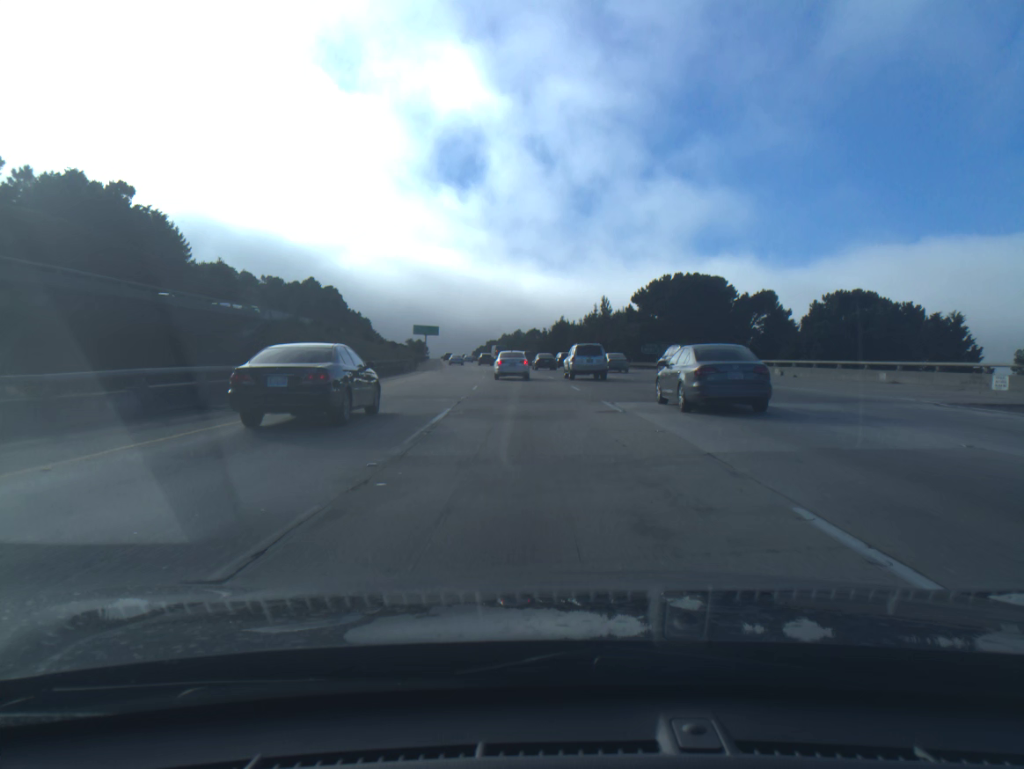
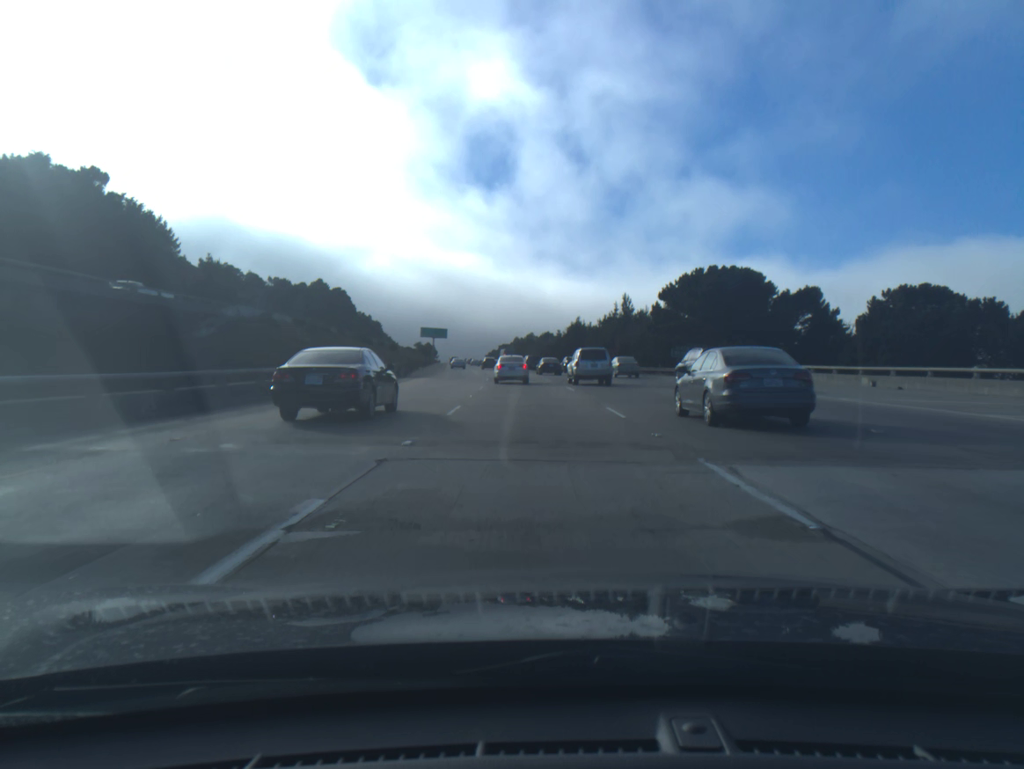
(-0.1, +11.2) m; -1°
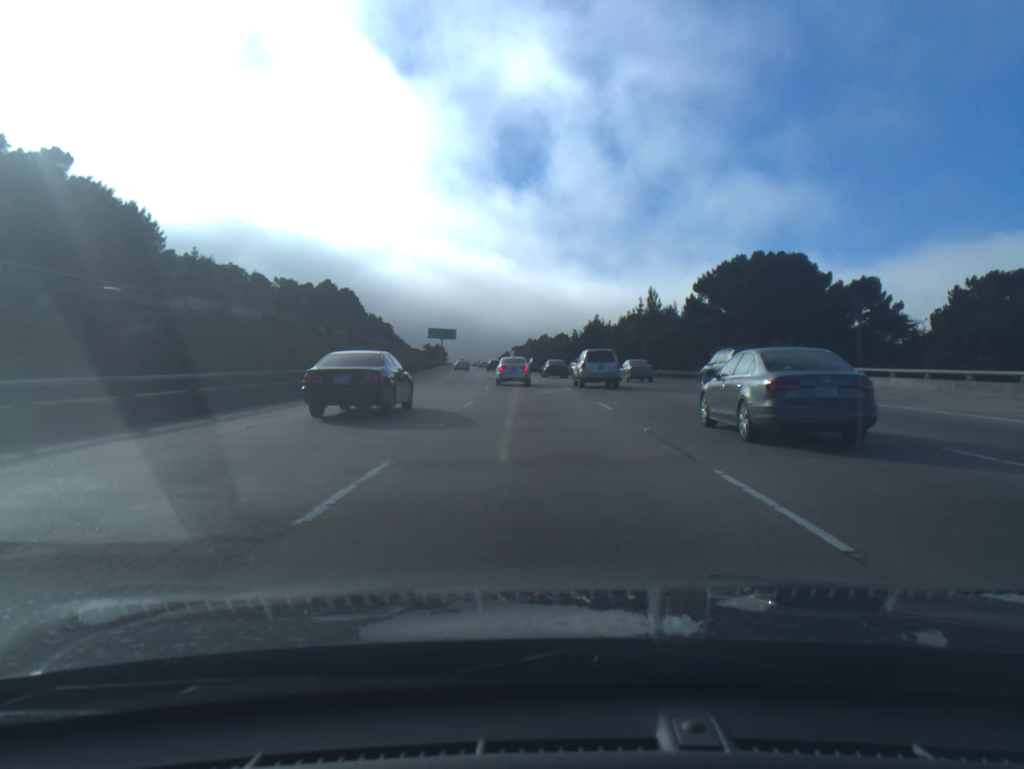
(-0.1, +11.3) m; -1°
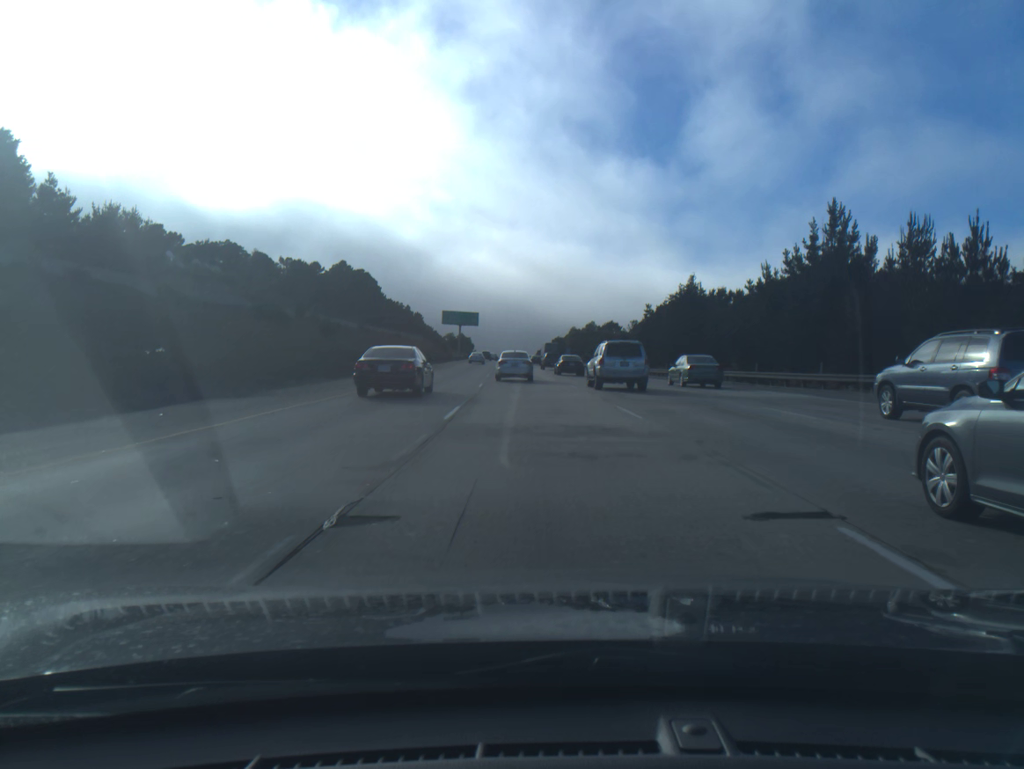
(-1.2, +44.2) m; -3°
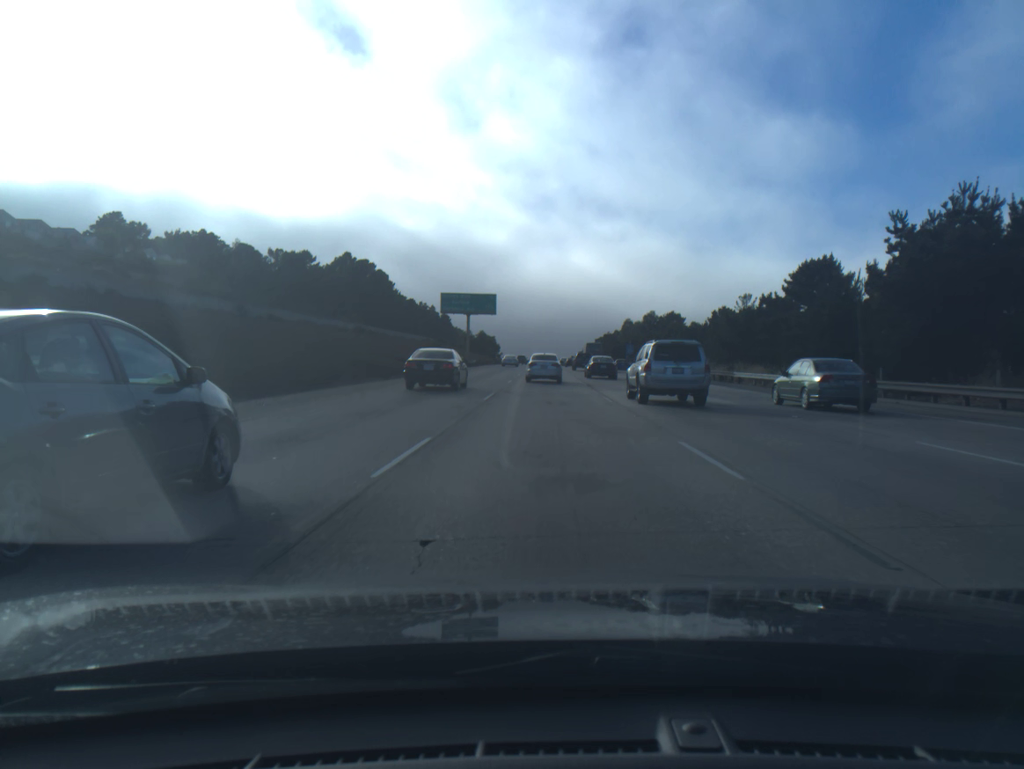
(-1.5, +50.6) m; -3°
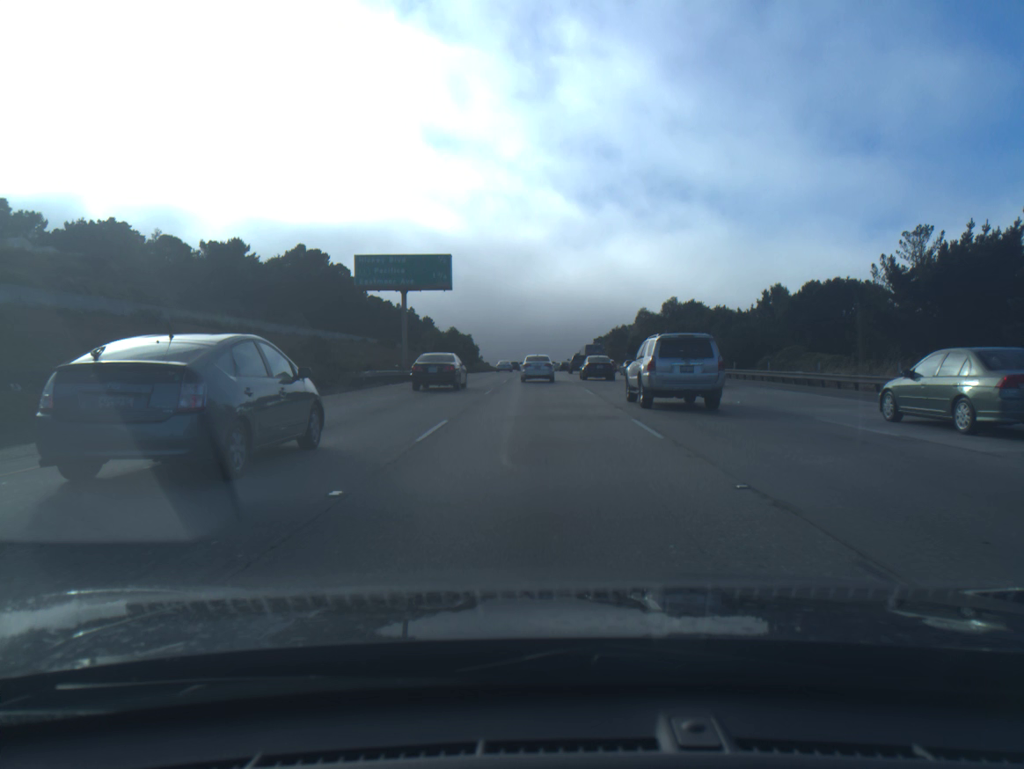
(+0.2, +39.7) m; 0°
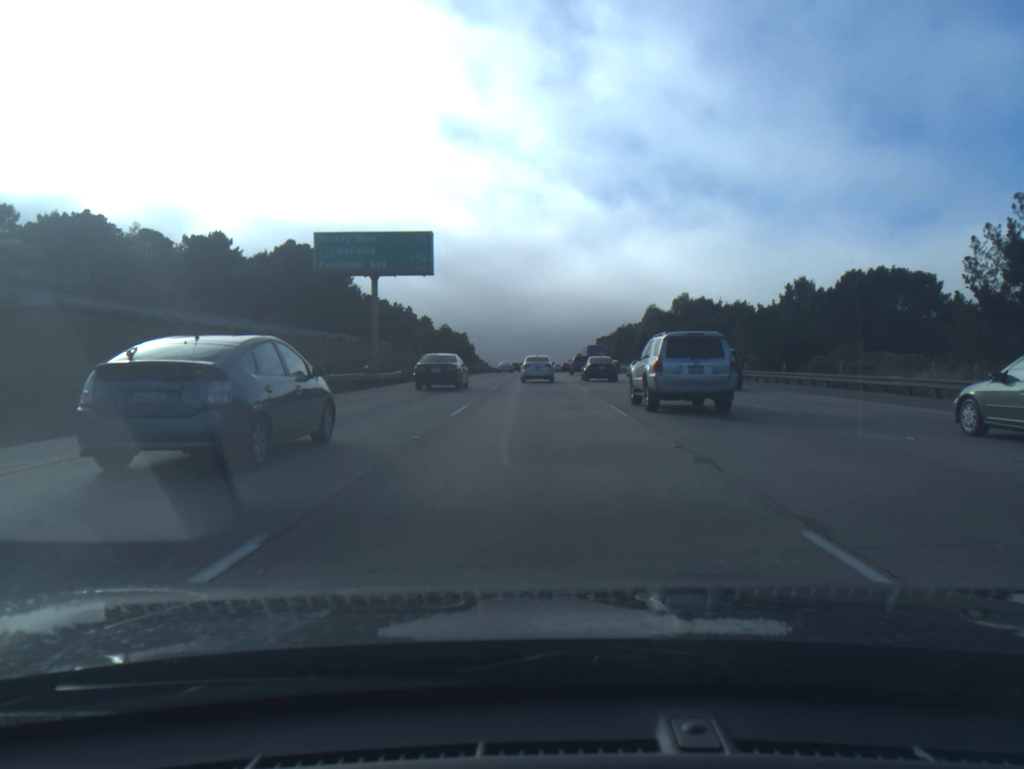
(0.0, +10.2) m; 0°
